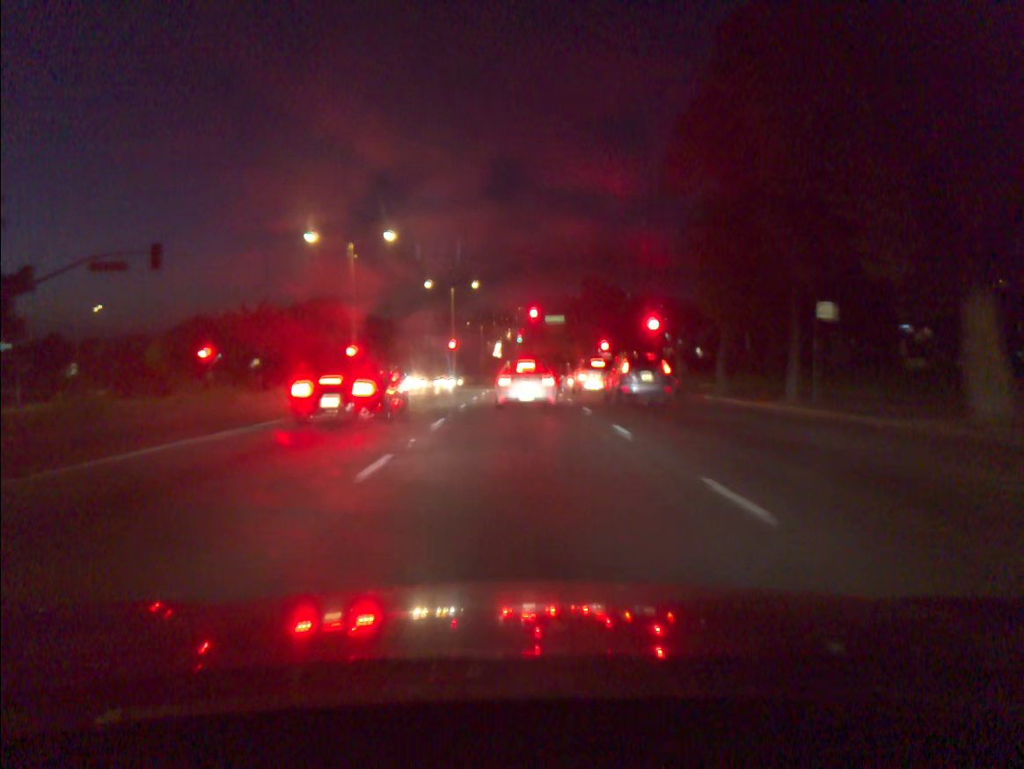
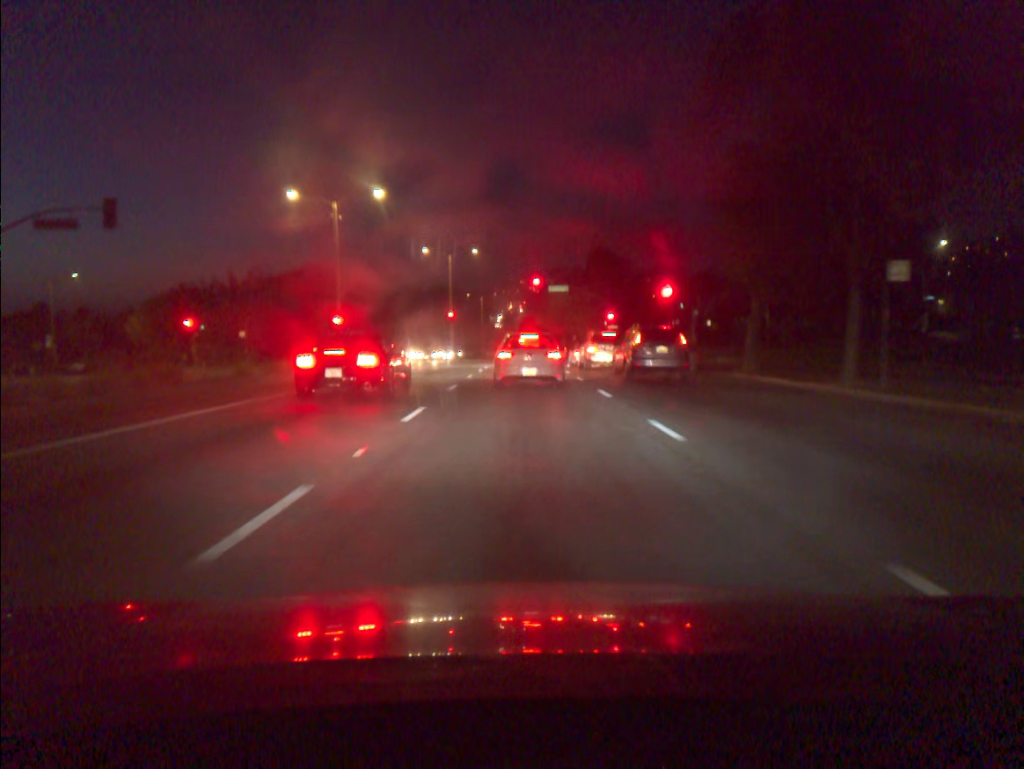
(0.0, +4.3) m; 0°
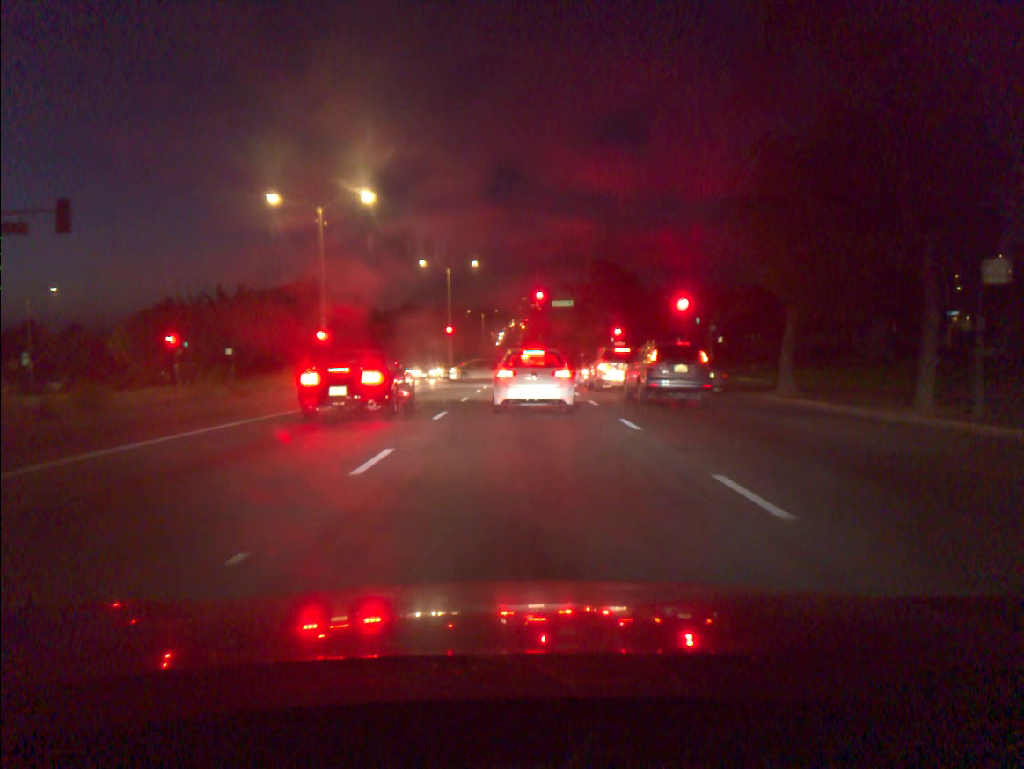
(0.0, +3.6) m; 0°
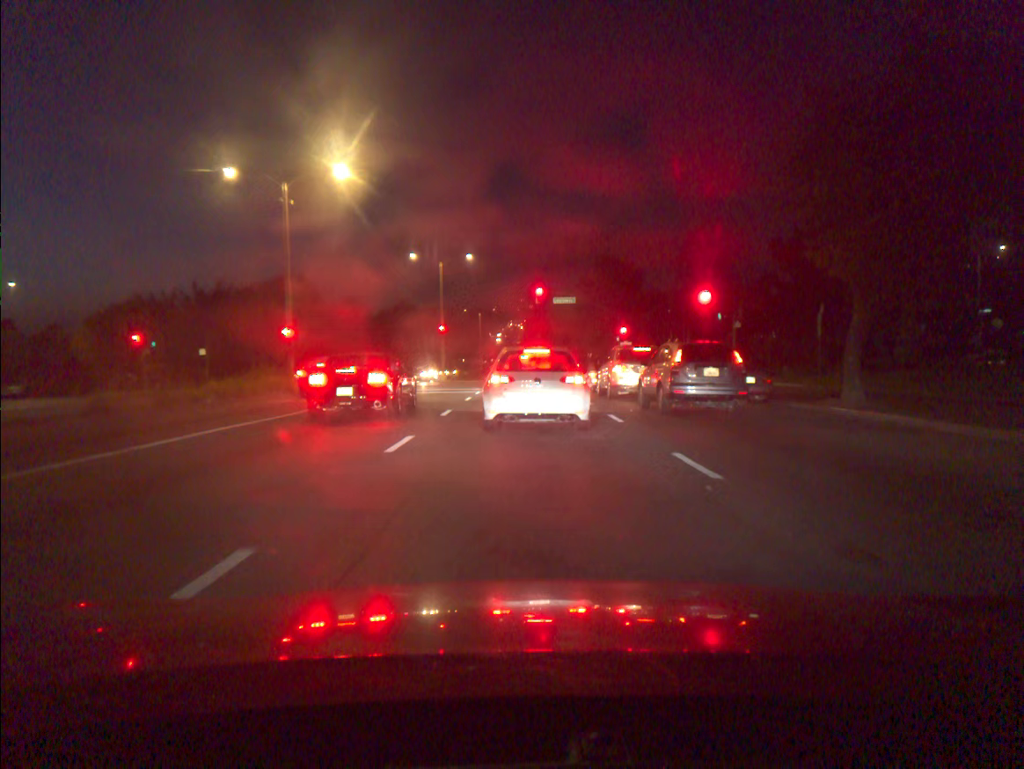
(0.0, +5.4) m; 0°
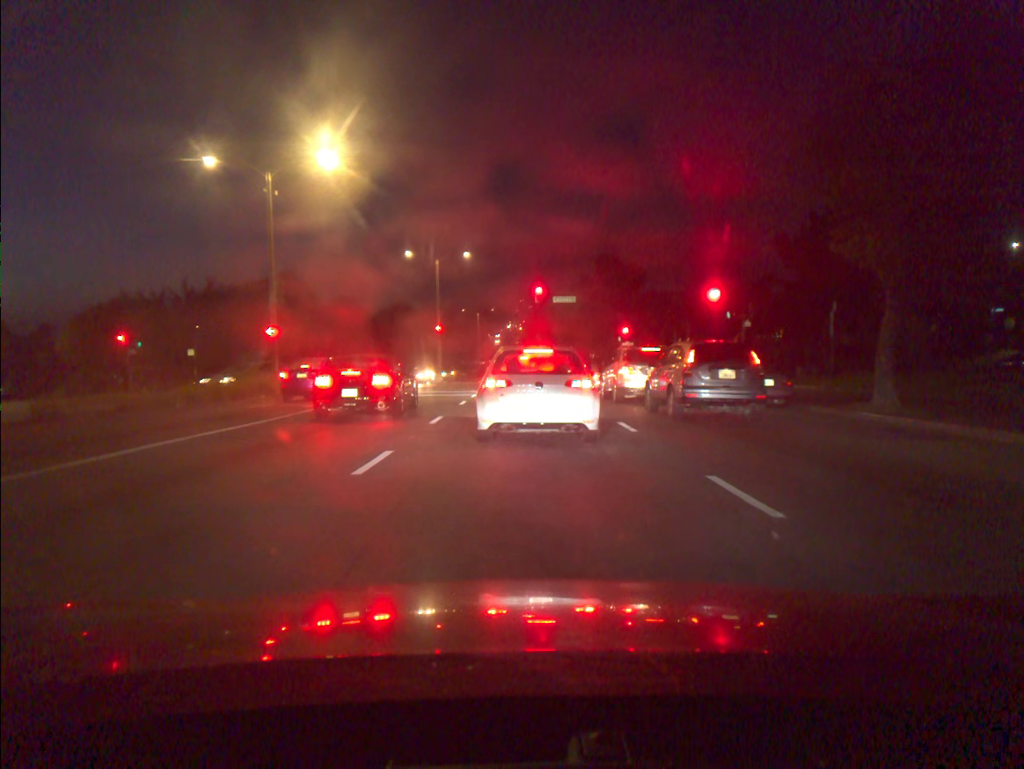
(0.0, +1.9) m; 0°
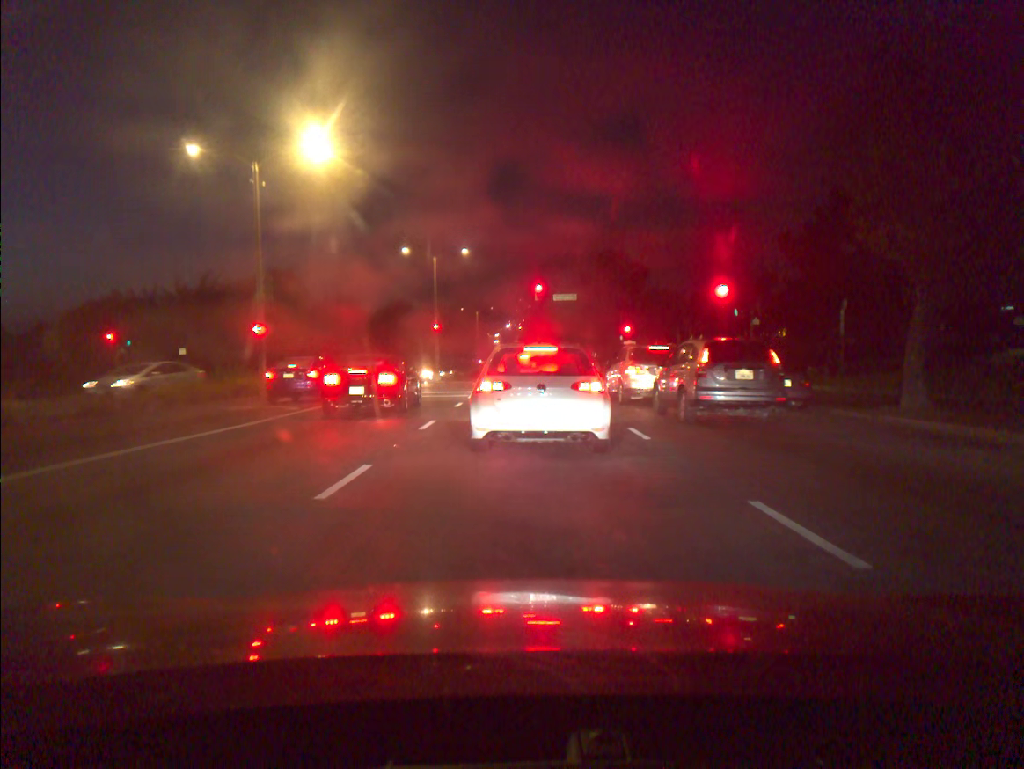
(0.0, +1.5) m; 0°
